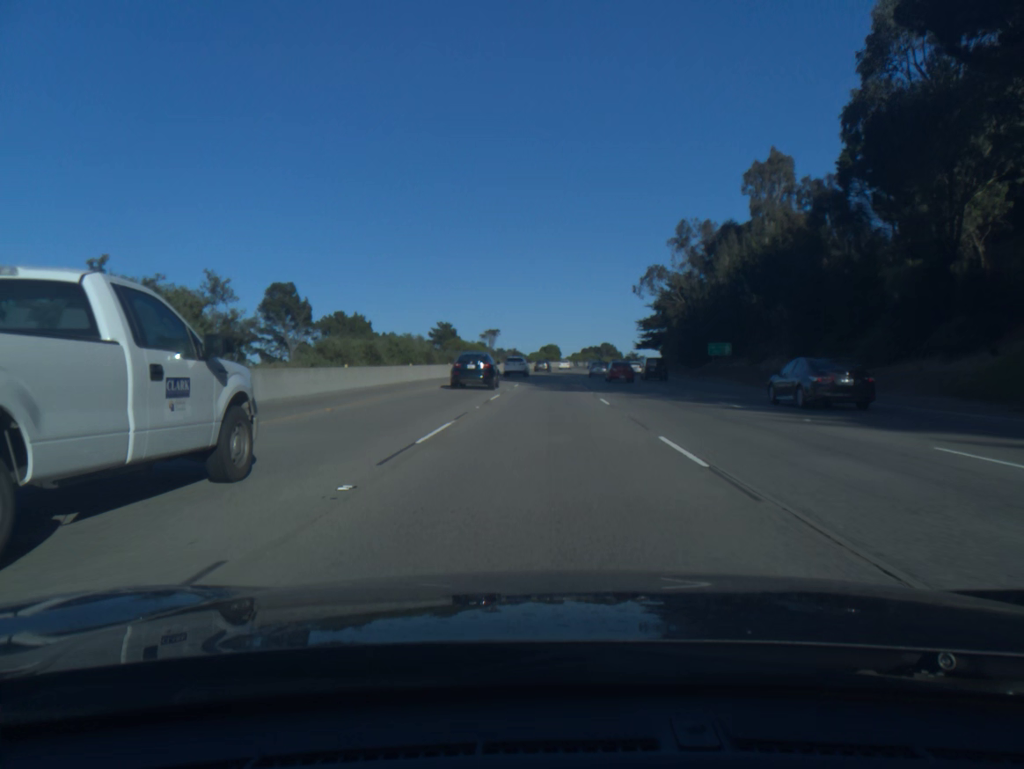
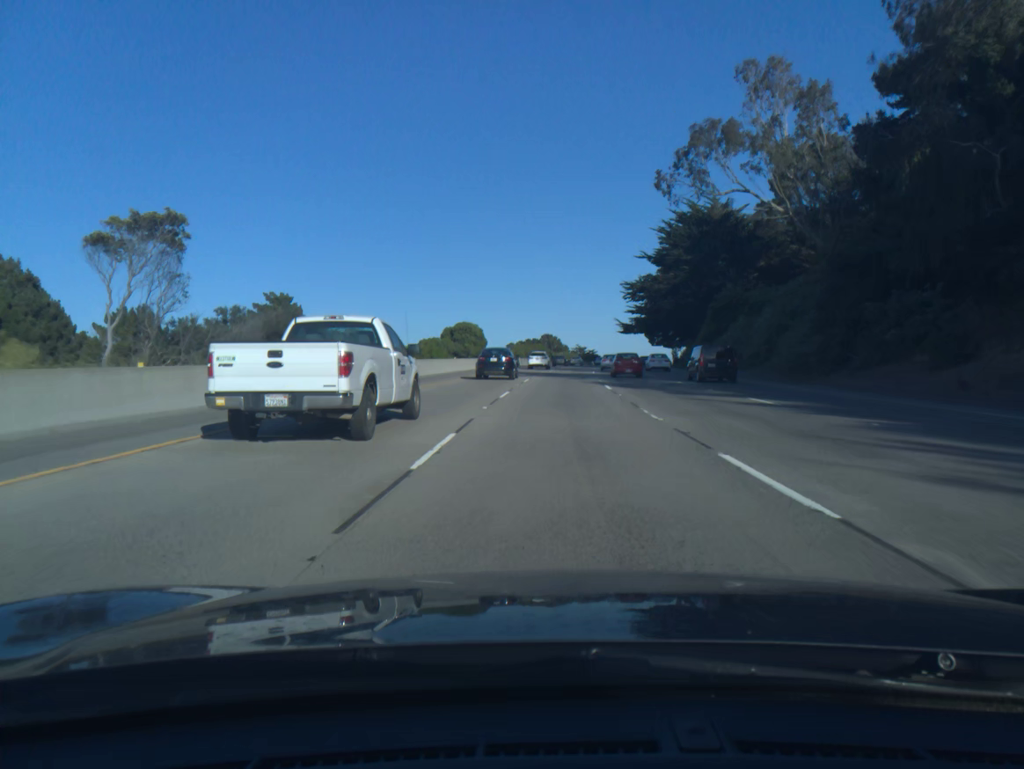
(+2.7, +90.6) m; +5°
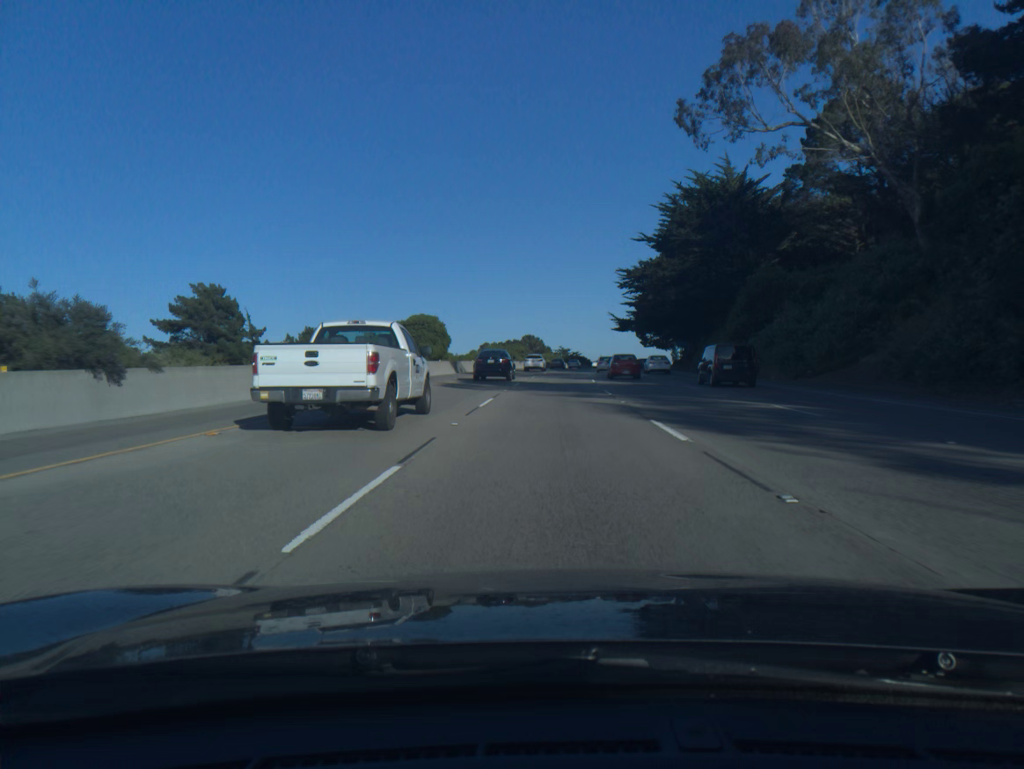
(+0.2, +18.1) m; +1°
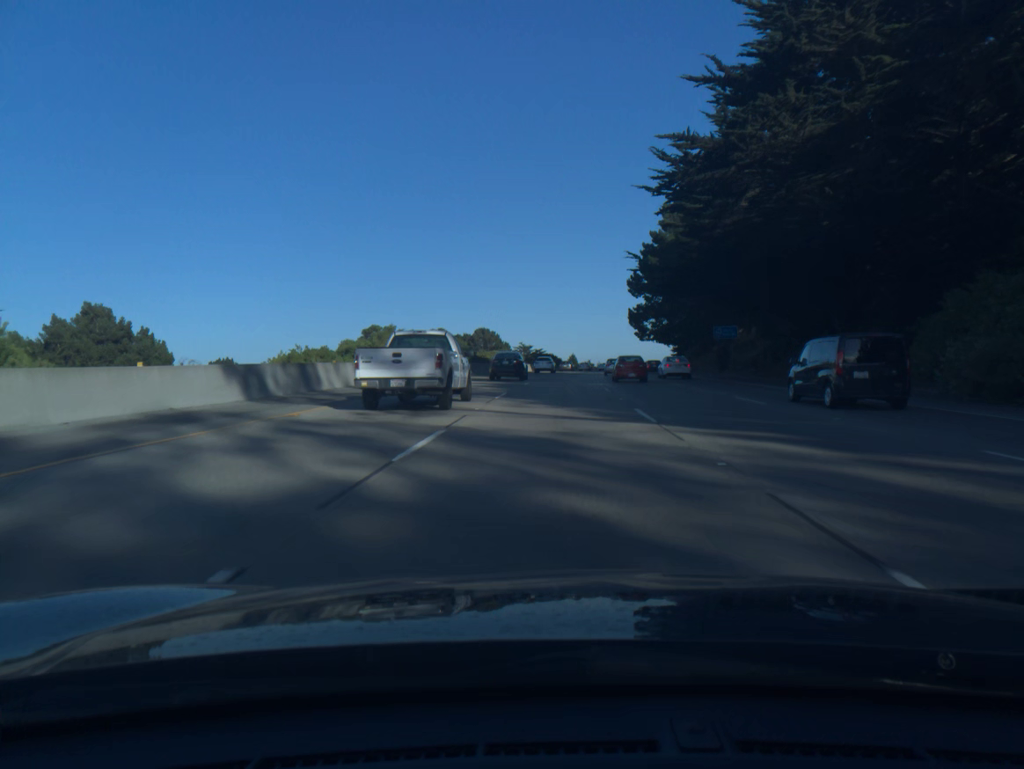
(+1.3, +54.2) m; +3°
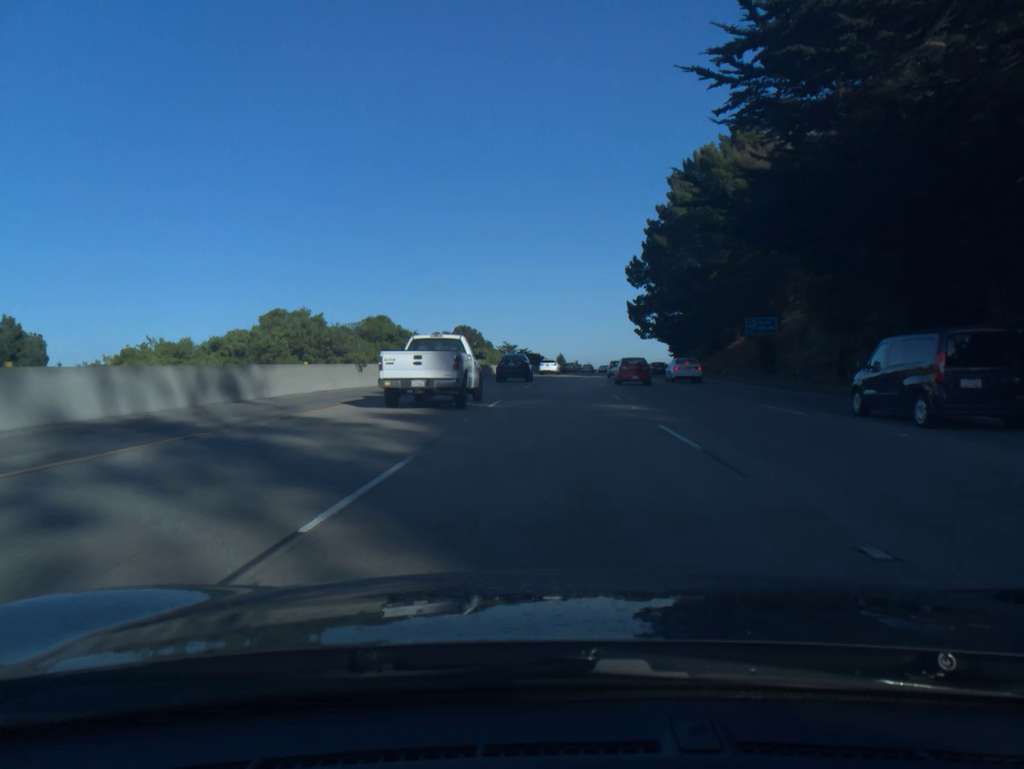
(+0.1, +18.1) m; +1°
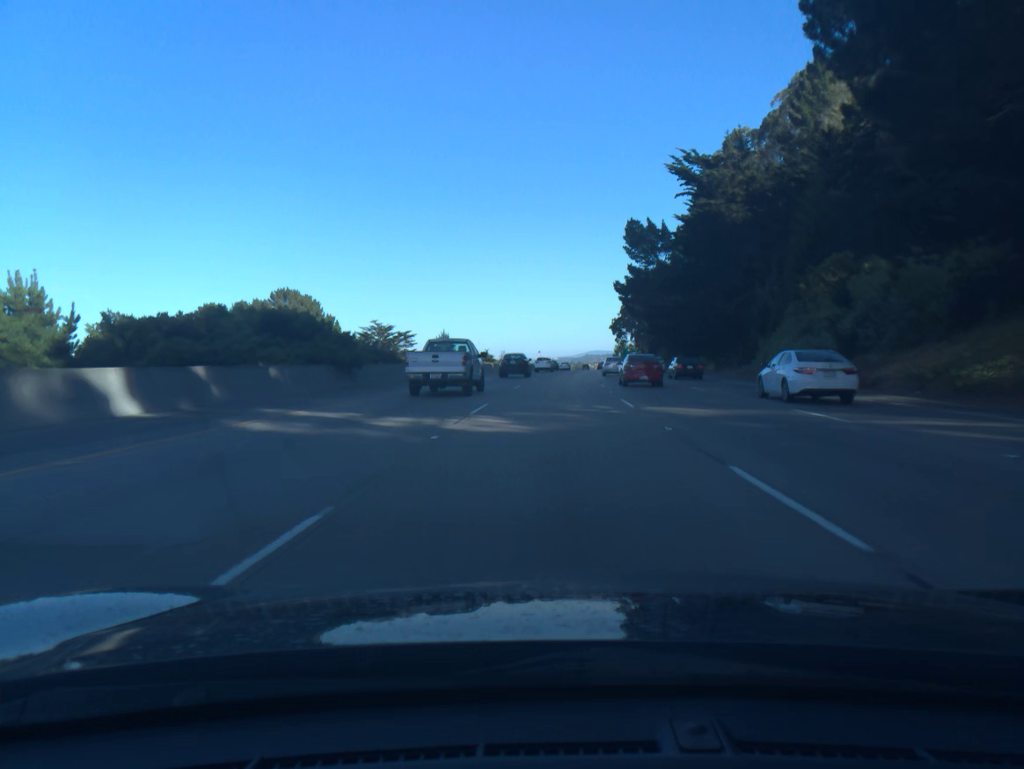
(+5.1, +90.8) m; +6°
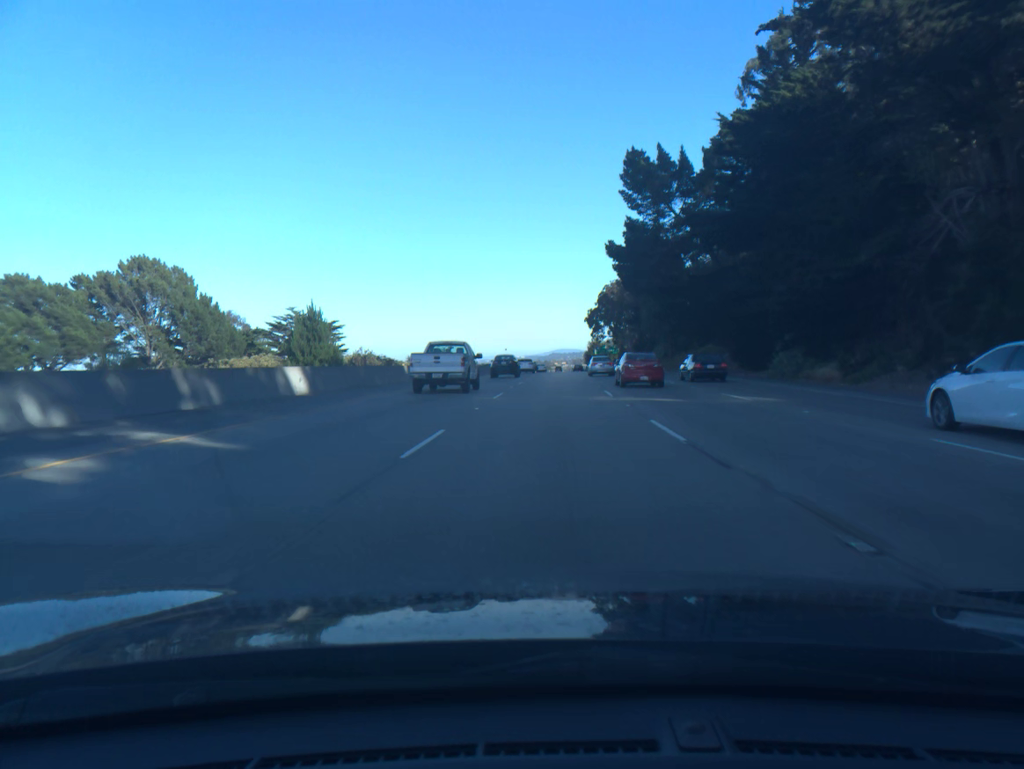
(+0.8, +36.7) m; +2°
